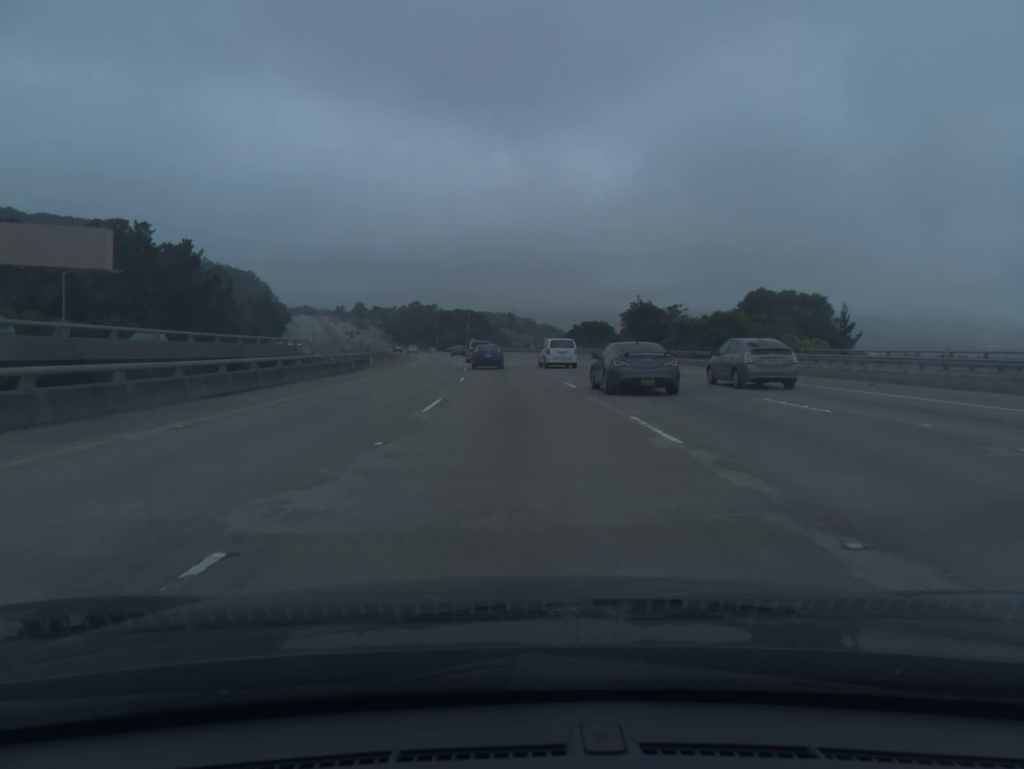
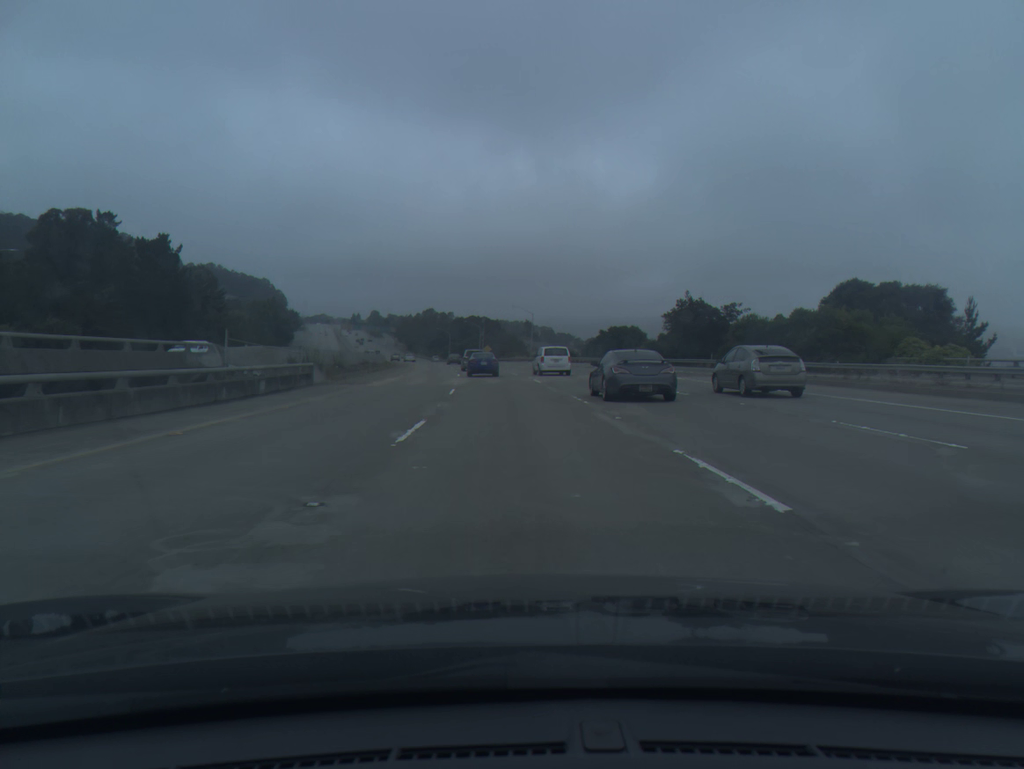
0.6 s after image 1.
(-0.2, +17.9) m; -1°
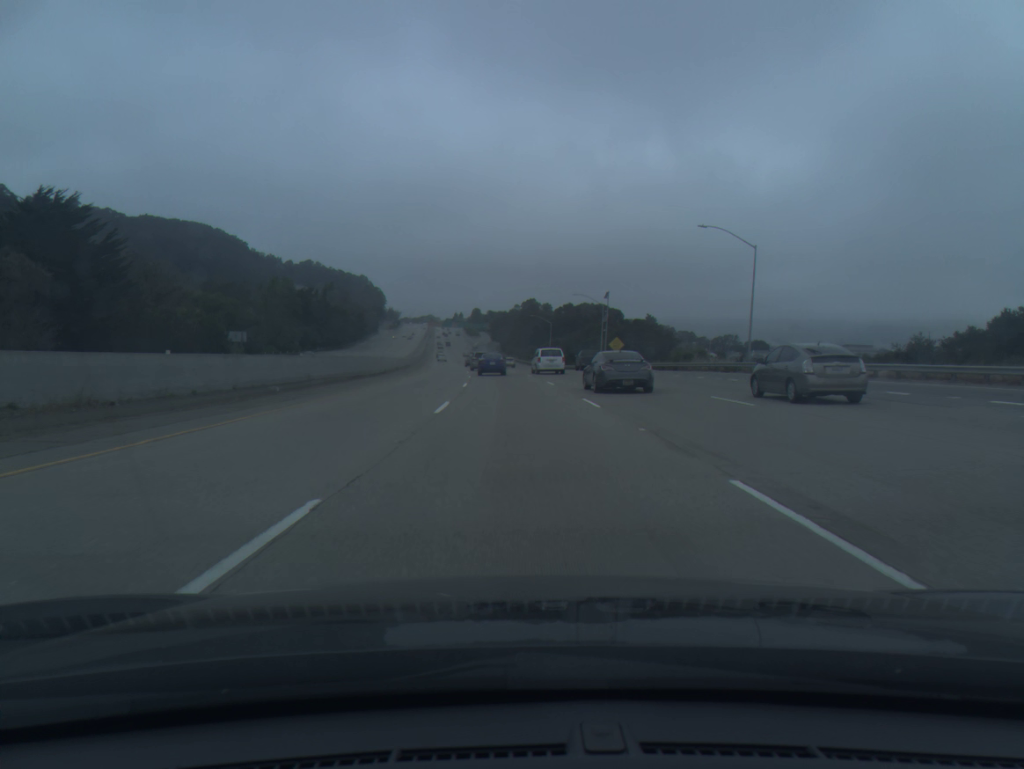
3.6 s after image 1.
(-6.2, +89.2) m; -8°
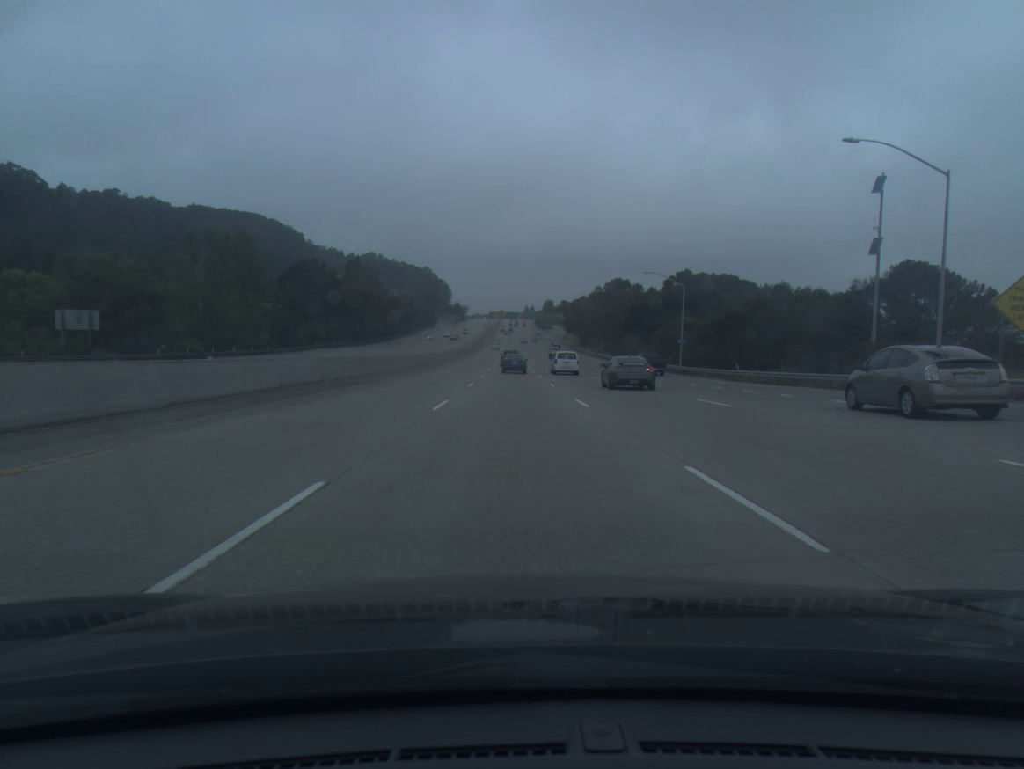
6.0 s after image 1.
(-3.0, +71.7) m; -5°
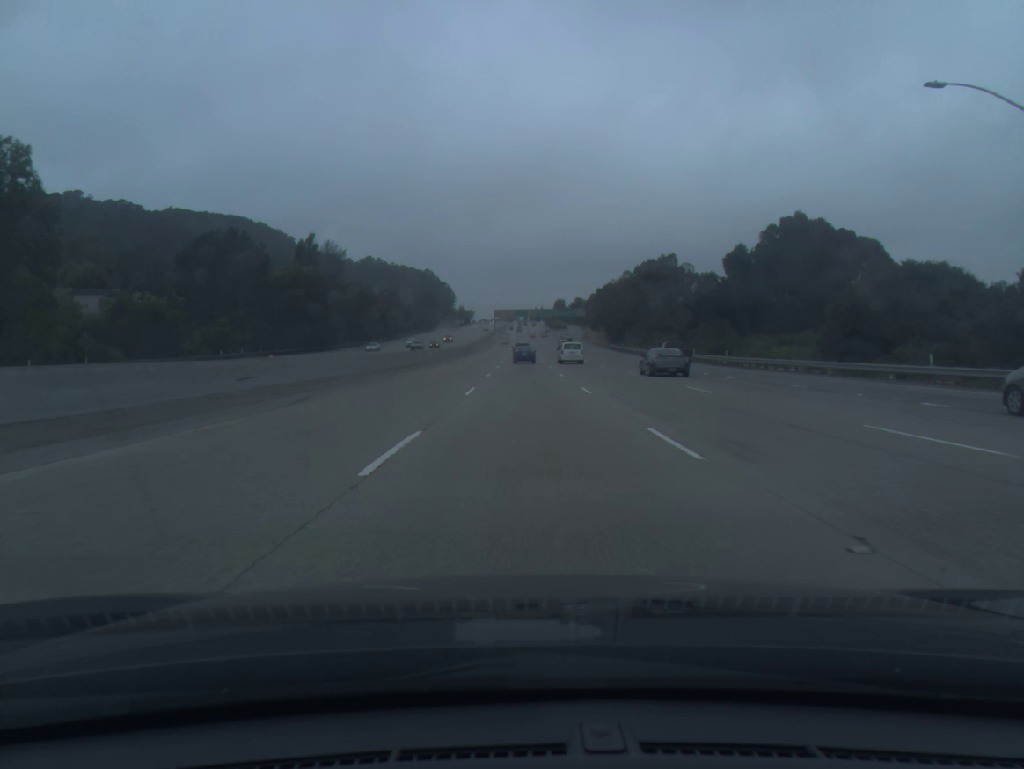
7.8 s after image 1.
(-0.9, +54.3) m; -1°
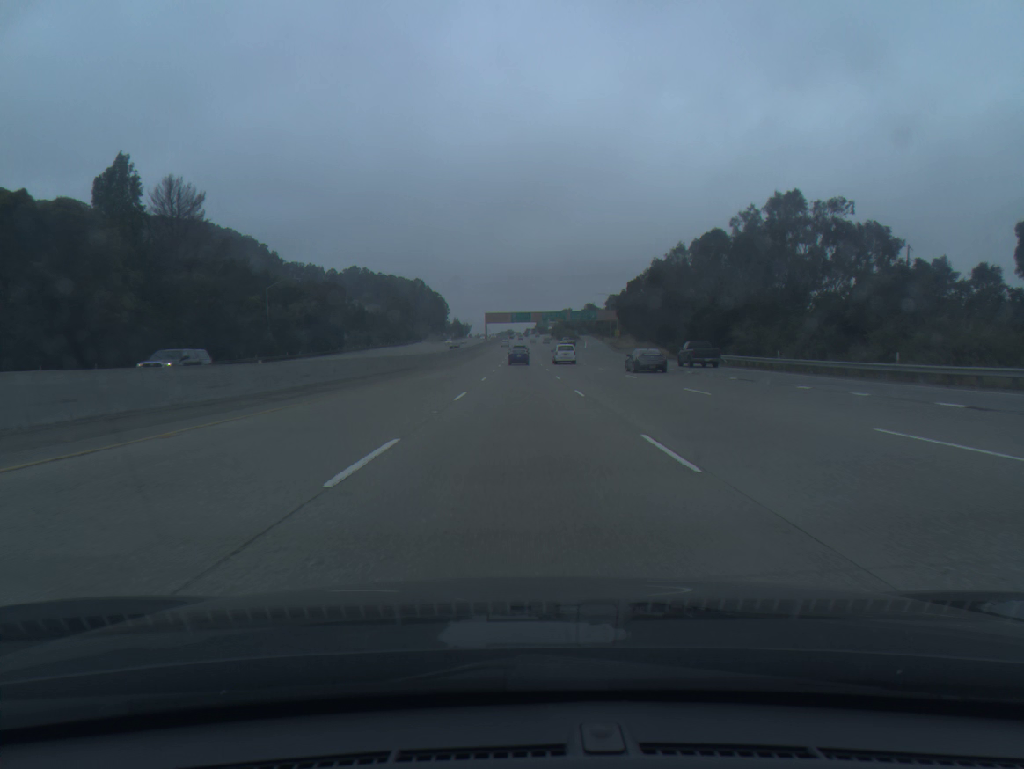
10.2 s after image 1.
(+0.2, +73.6) m; 0°
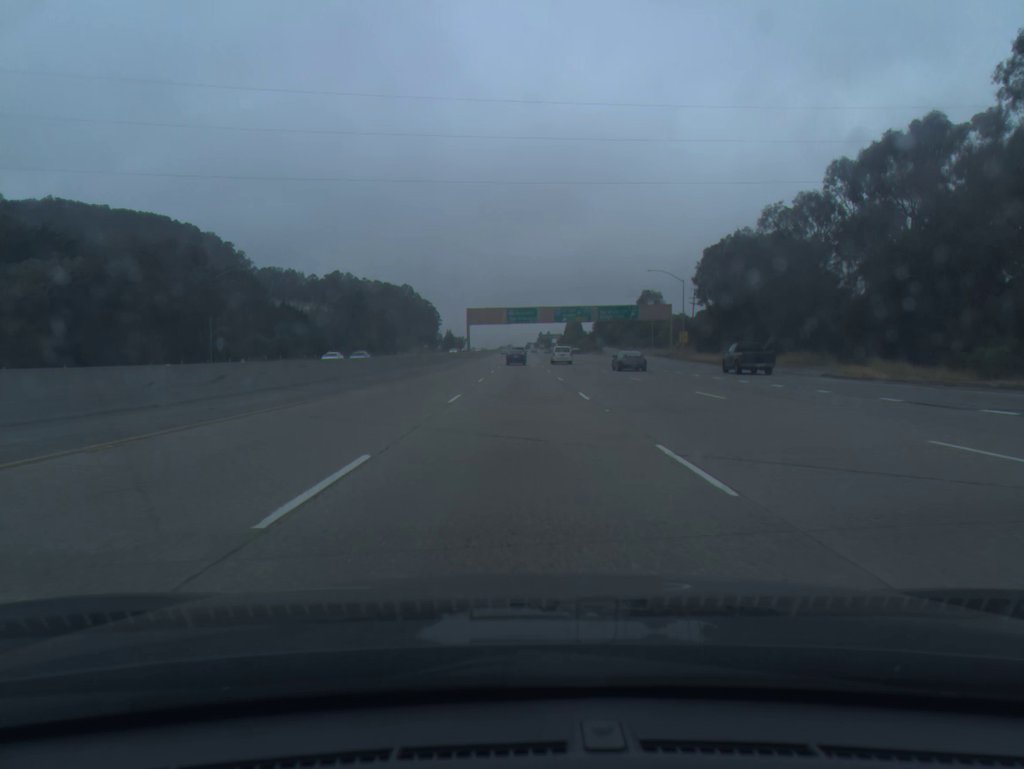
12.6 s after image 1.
(0.0, +74.5) m; 0°
